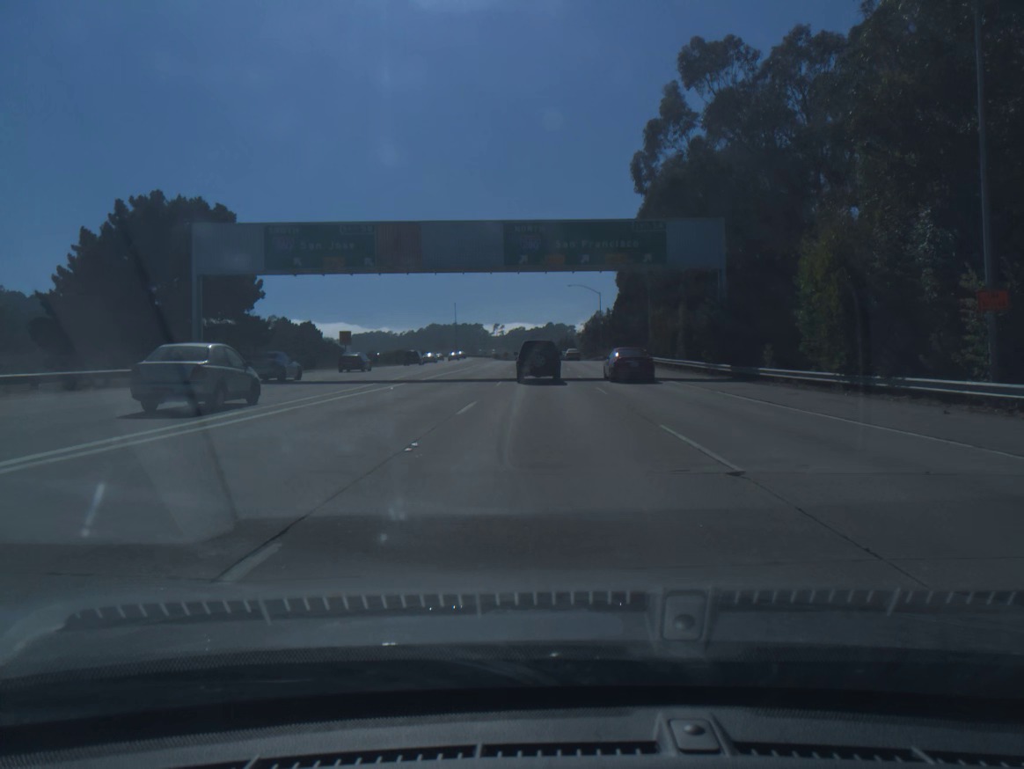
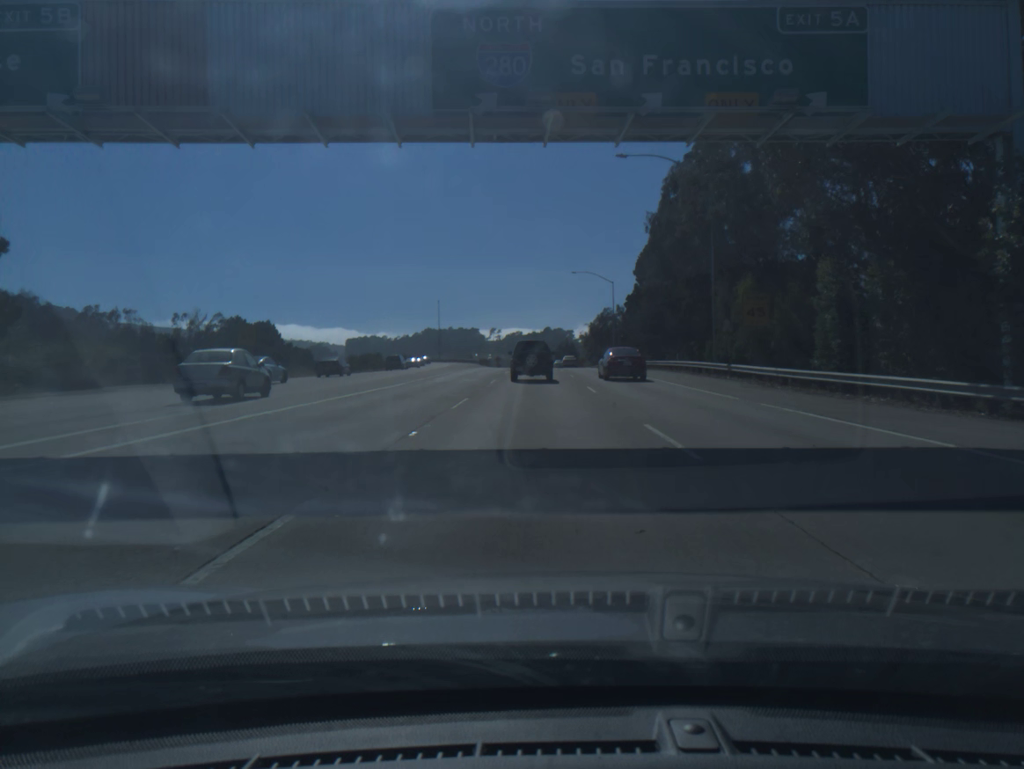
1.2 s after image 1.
(+0.1, +27.6) m; 0°
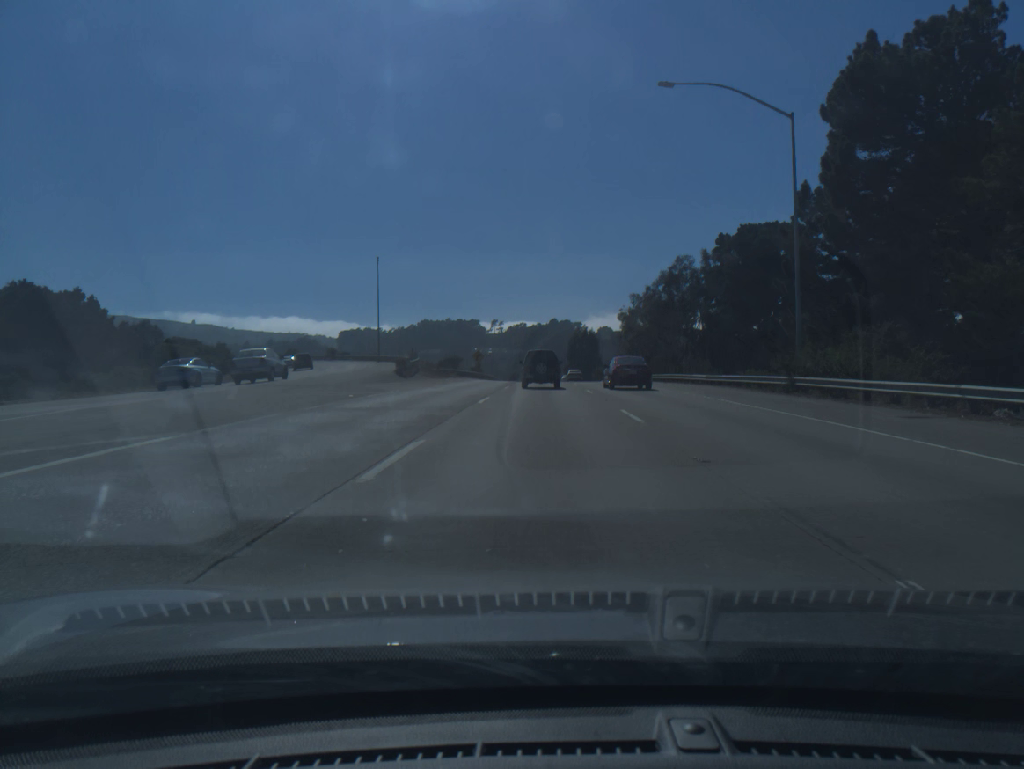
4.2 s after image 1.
(-0.6, +67.4) m; 0°
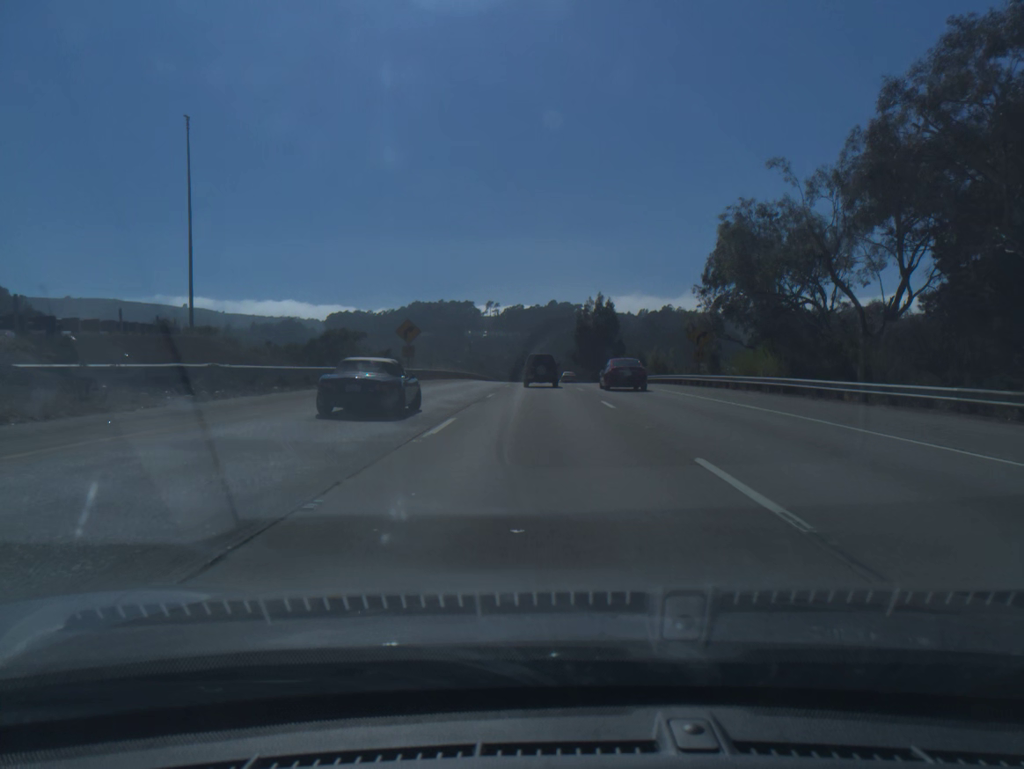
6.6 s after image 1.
(+0.1, +53.4) m; 0°
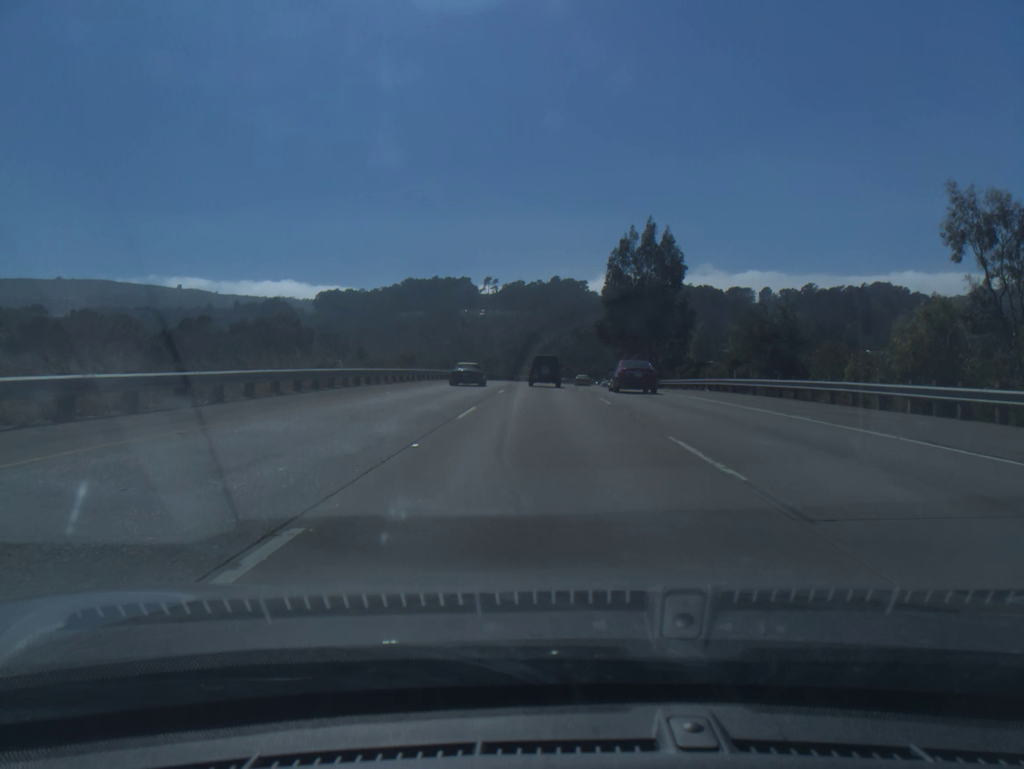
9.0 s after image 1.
(-0.2, +54.2) m; 0°
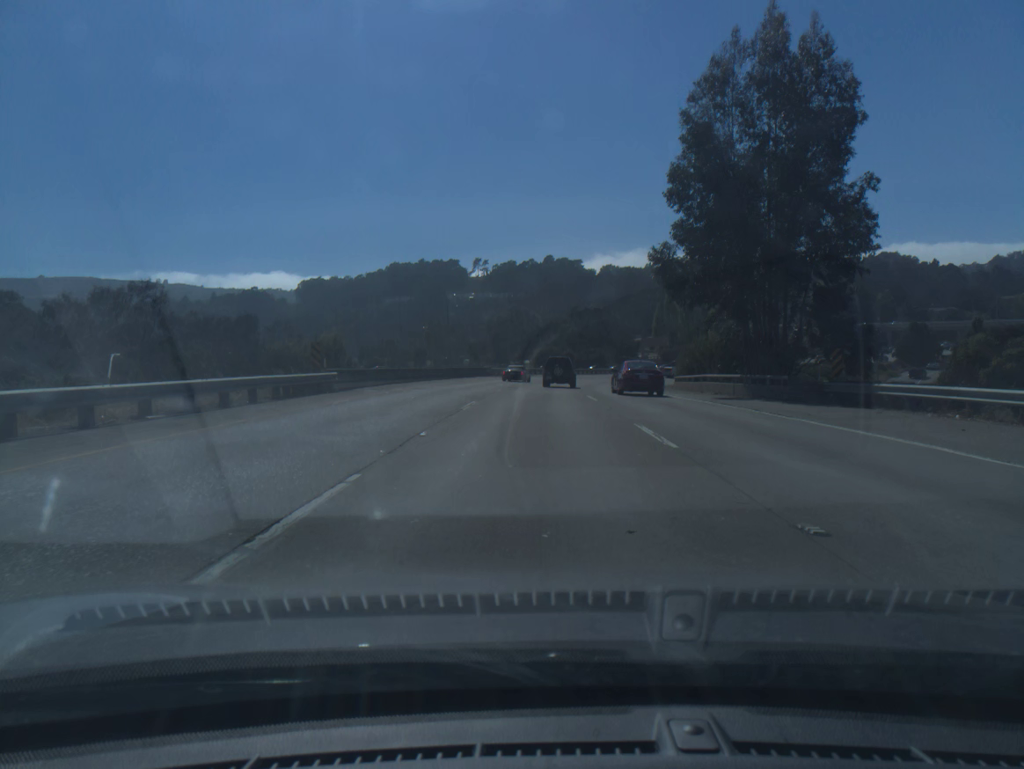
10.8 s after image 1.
(+0.2, +41.1) m; 0°
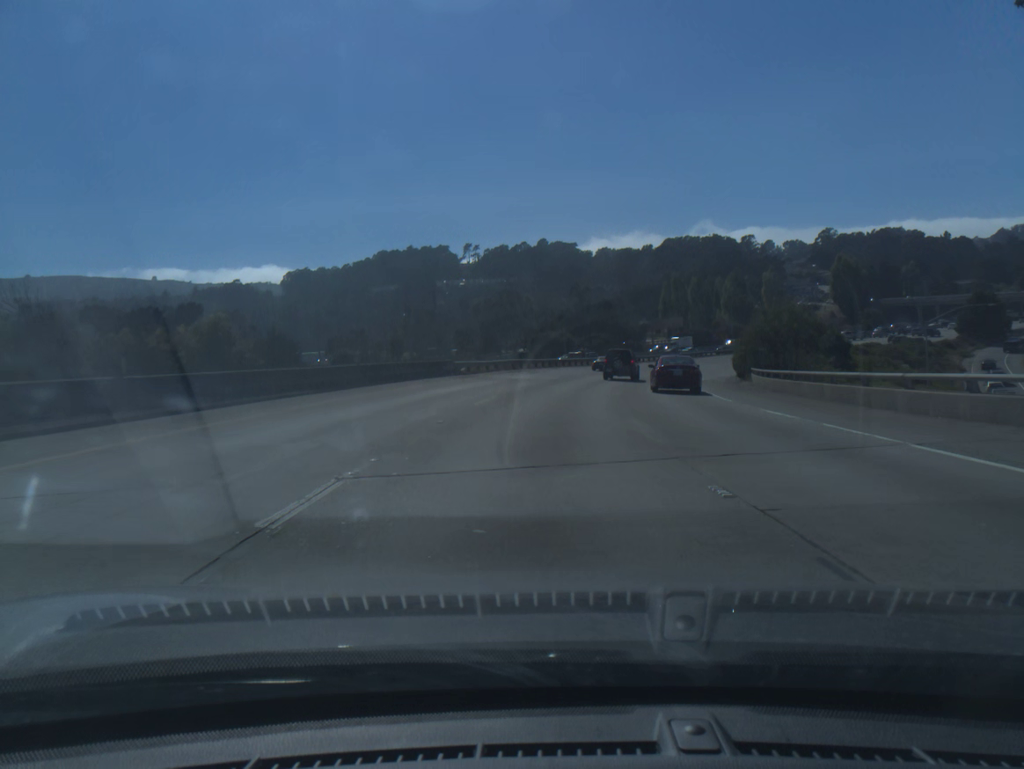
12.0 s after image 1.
(0.0, +27.6) m; 0°
